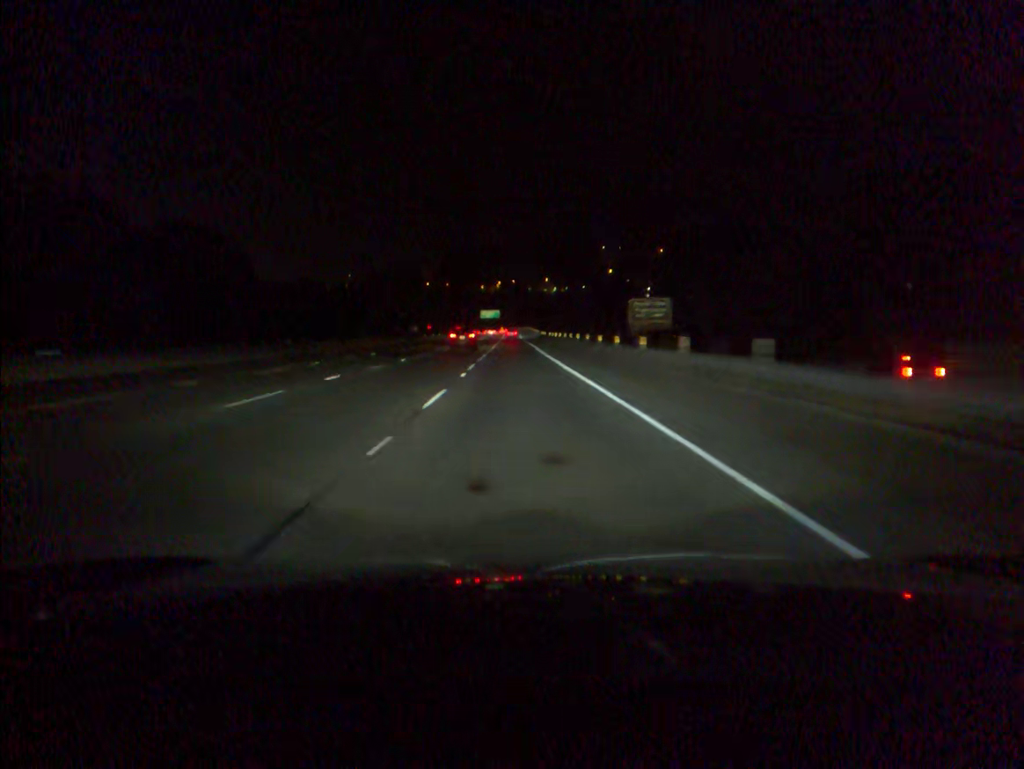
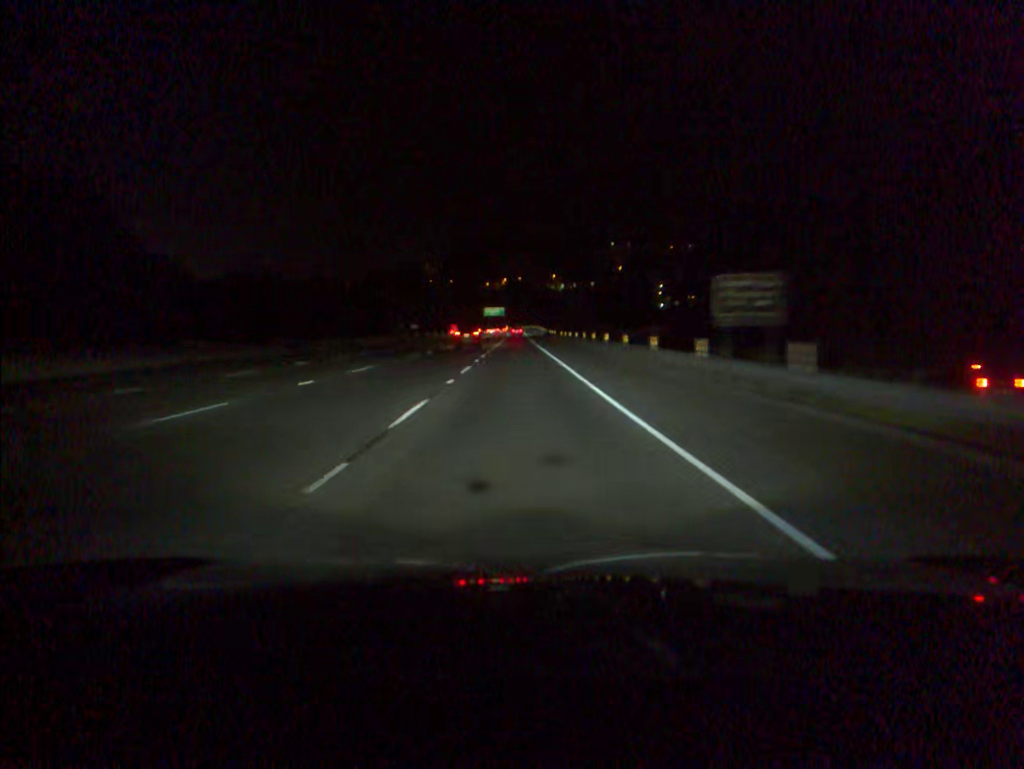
(-0.1, +17.6) m; 0°
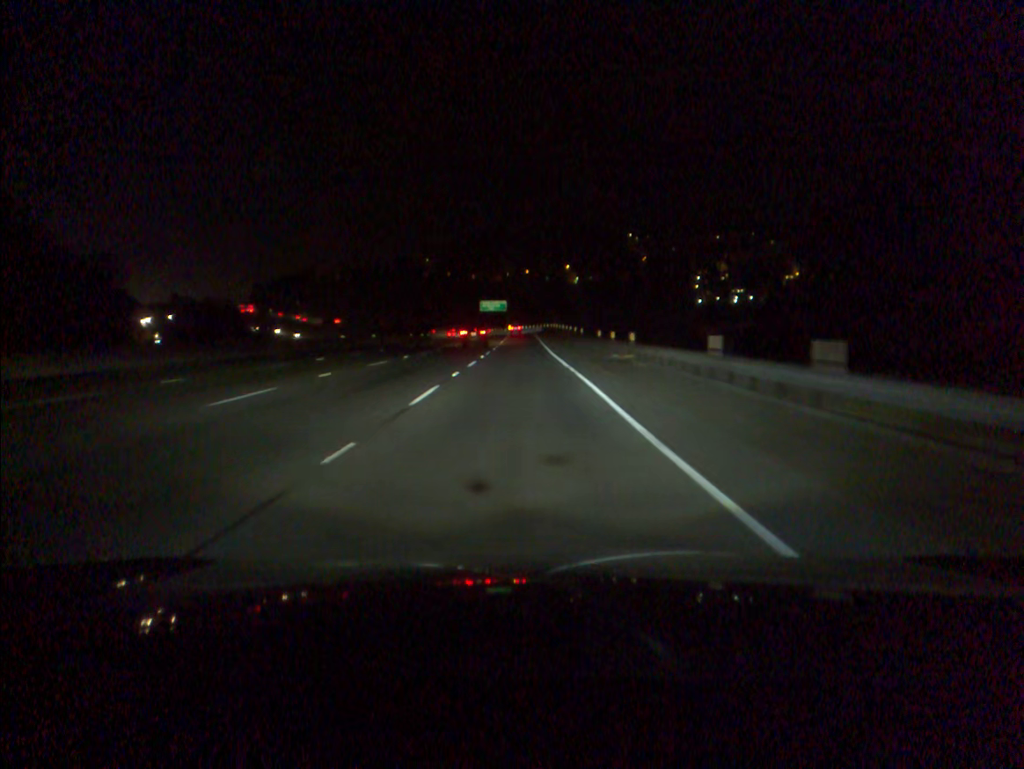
(-0.5, +70.0) m; -1°
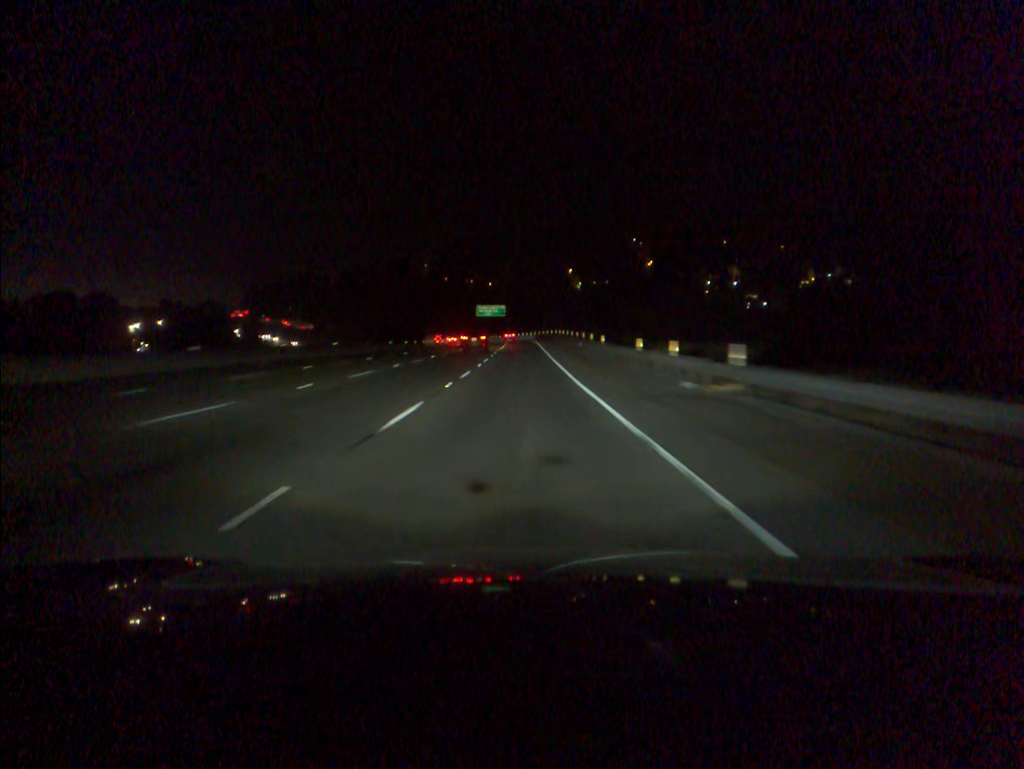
(0.0, +17.4) m; 0°
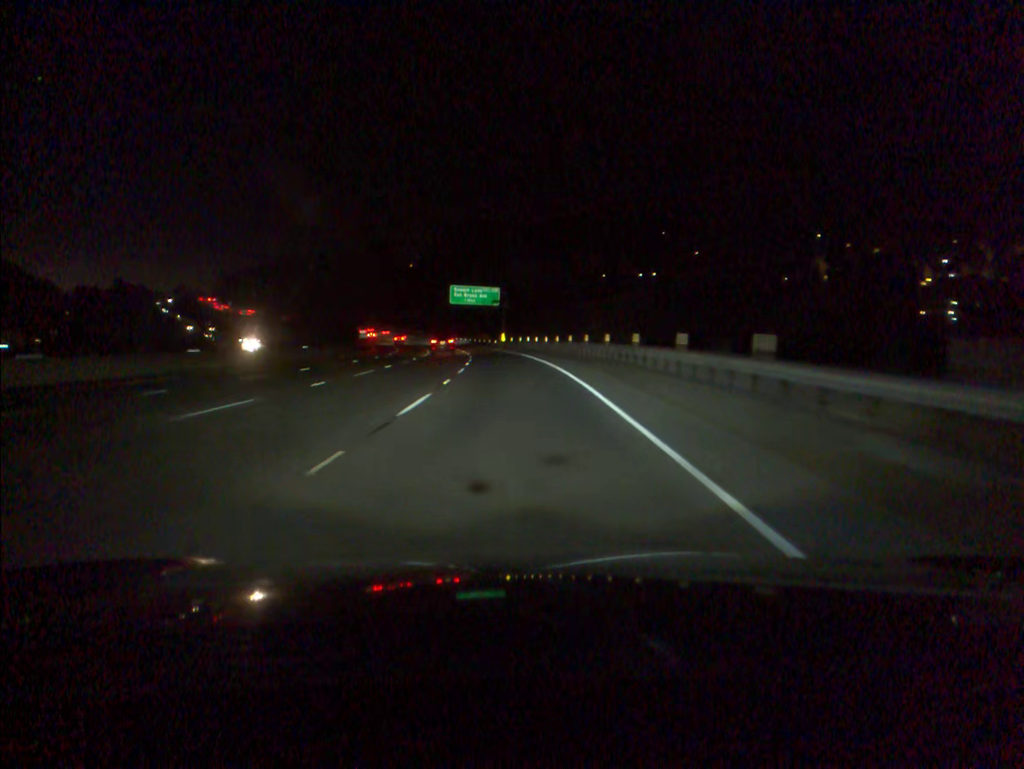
(-0.3, +86.0) m; -1°
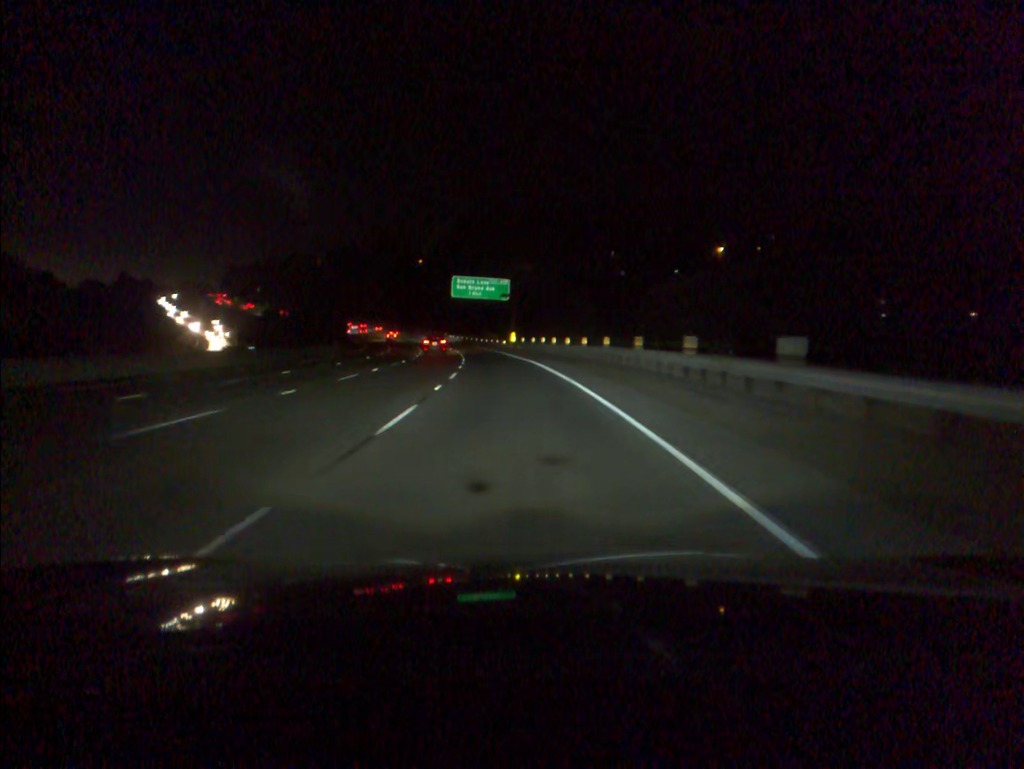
(-0.1, +17.0) m; -1°
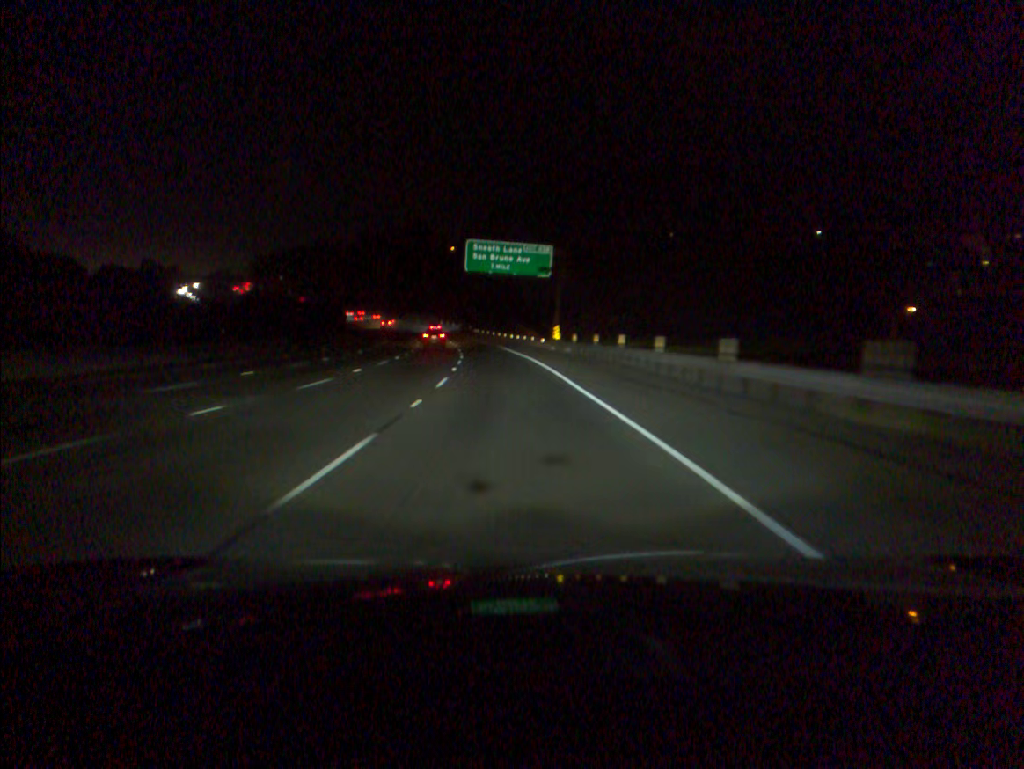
(-0.8, +33.8) m; -3°
